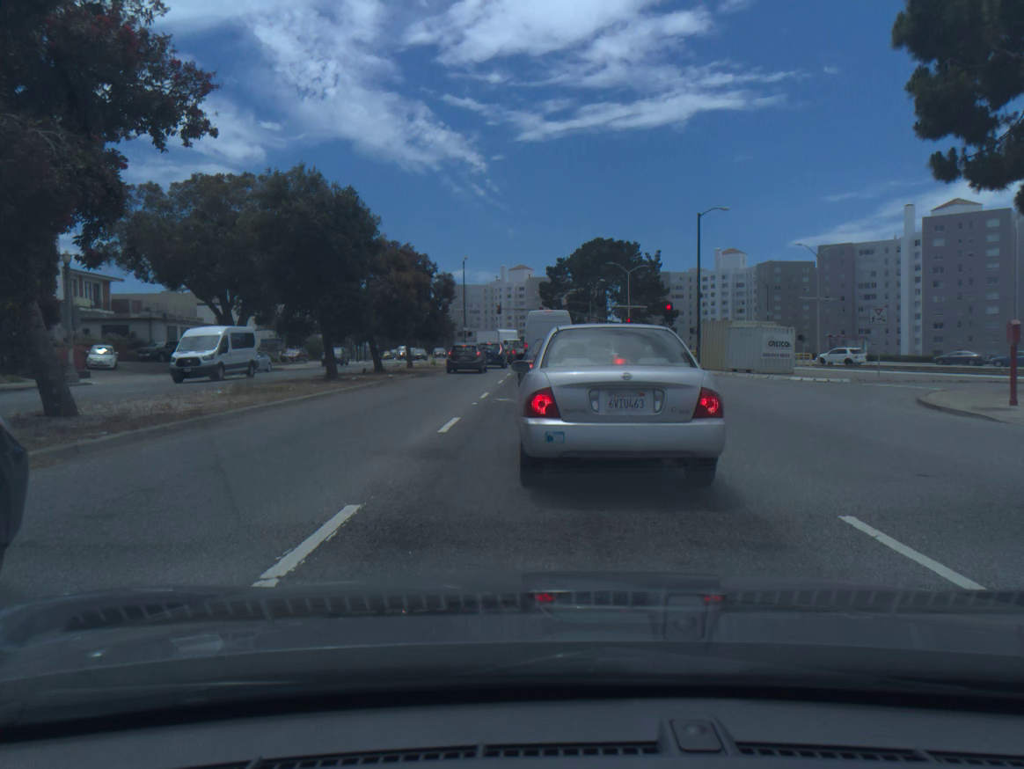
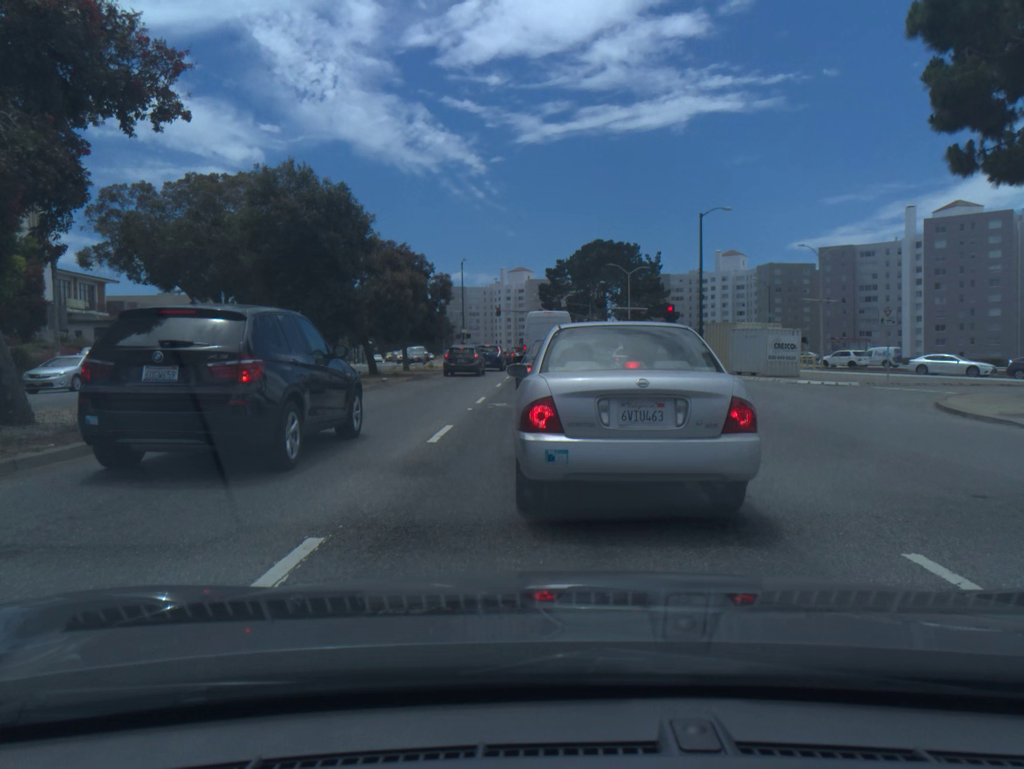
(0.0, +1.0) m; 0°
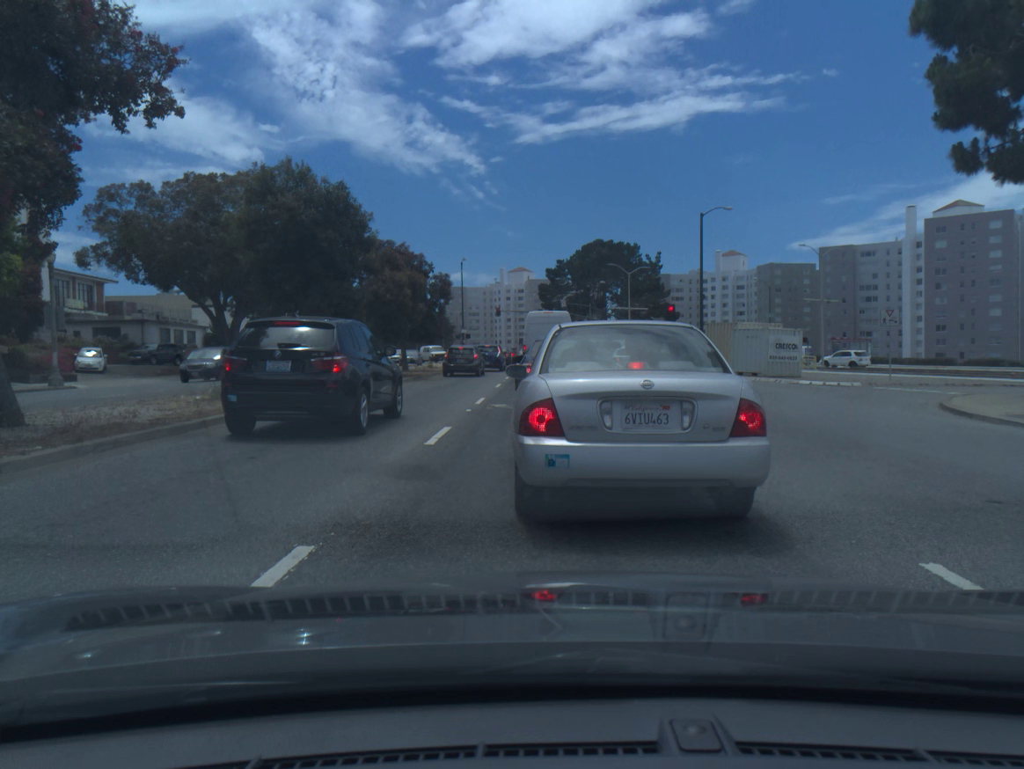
(0.0, +0.2) m; 0°
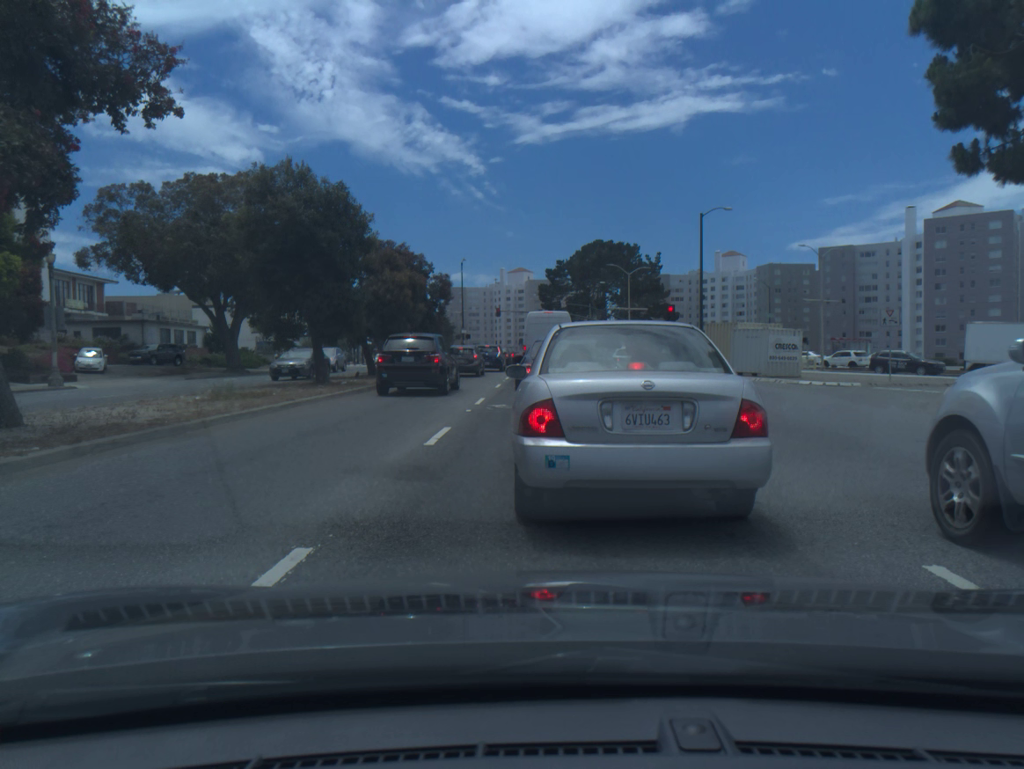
(0.0, +0.1) m; 0°
